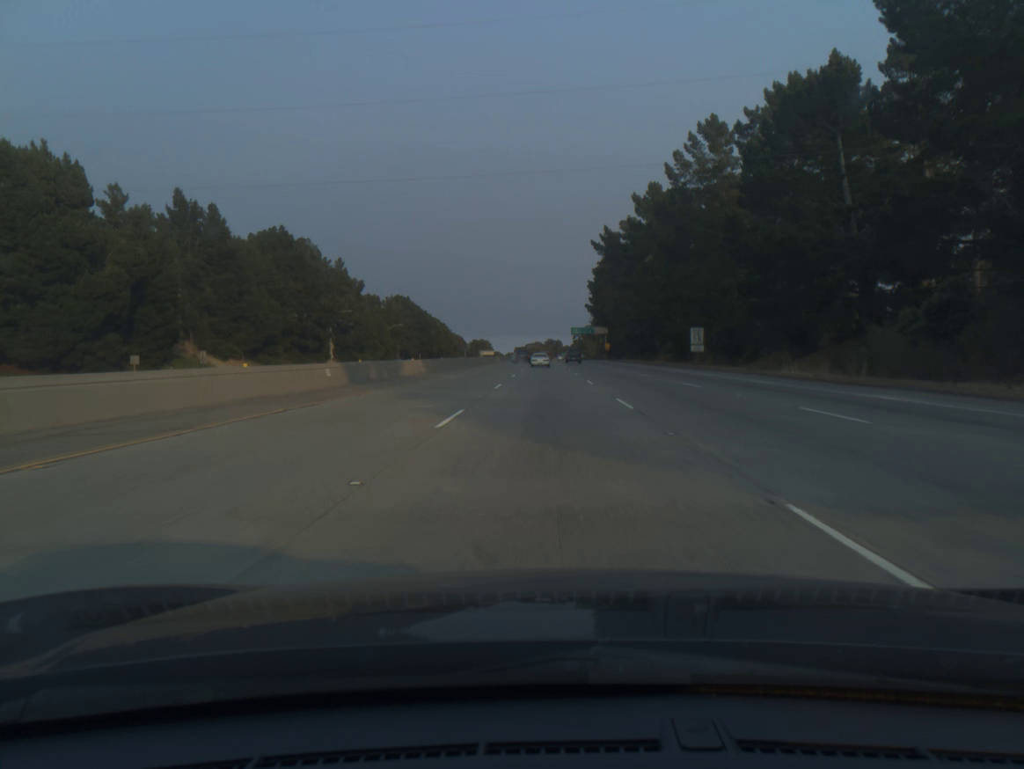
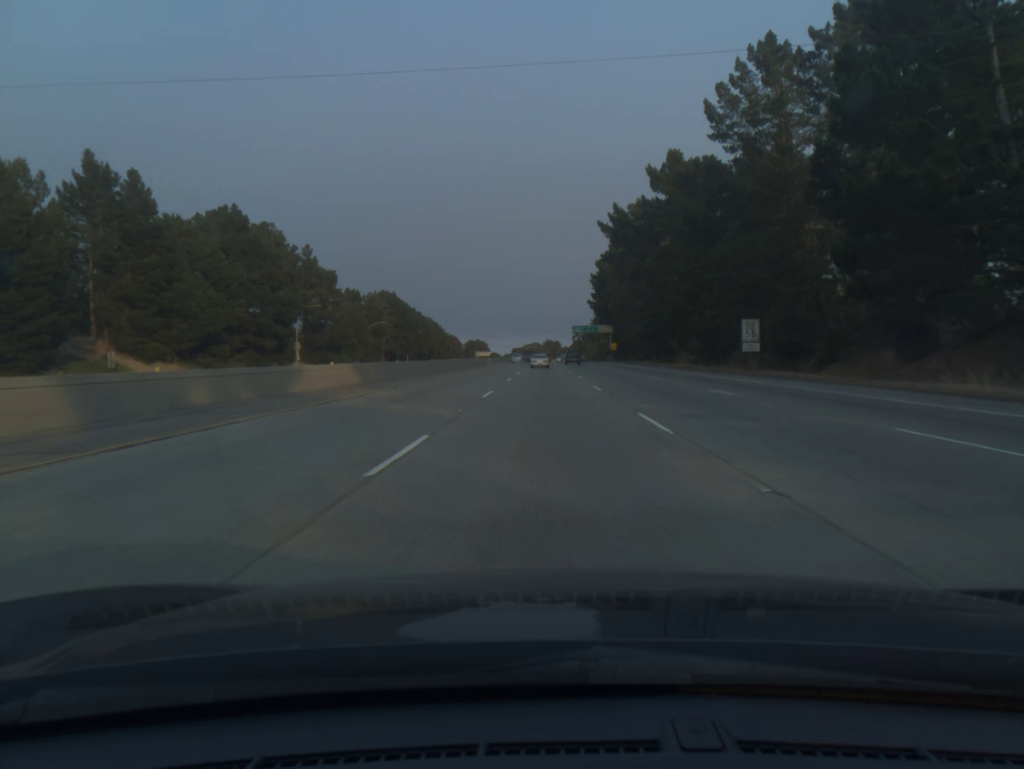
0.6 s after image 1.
(0.0, +19.7) m; 0°
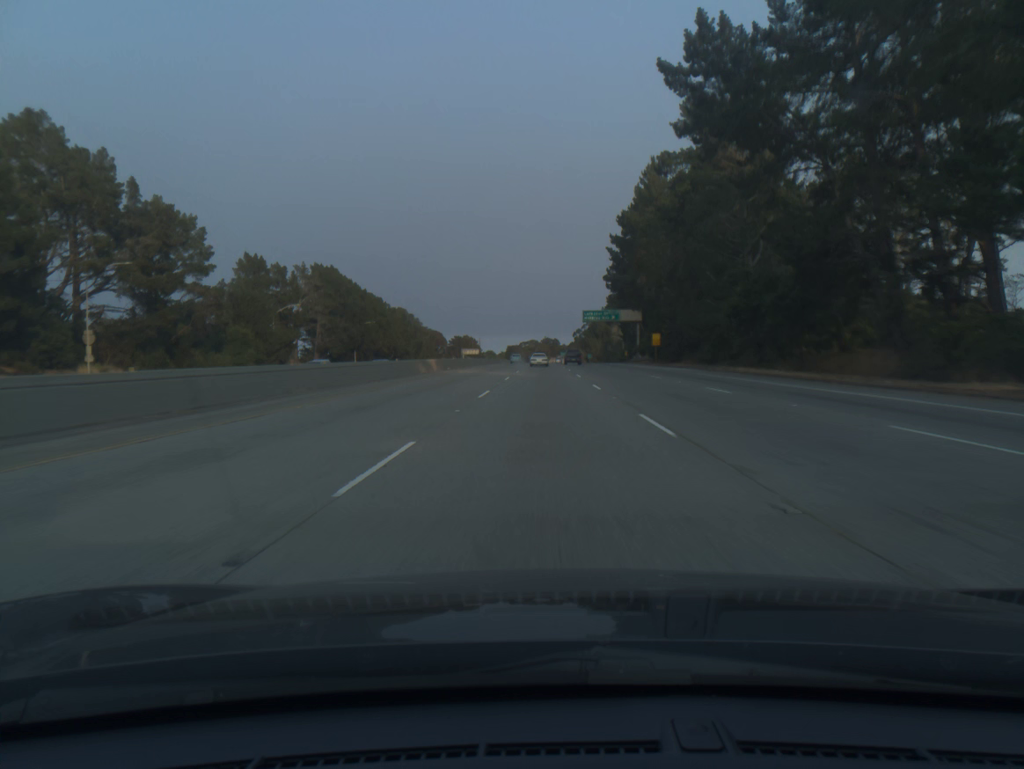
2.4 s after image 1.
(+0.1, +58.9) m; 0°
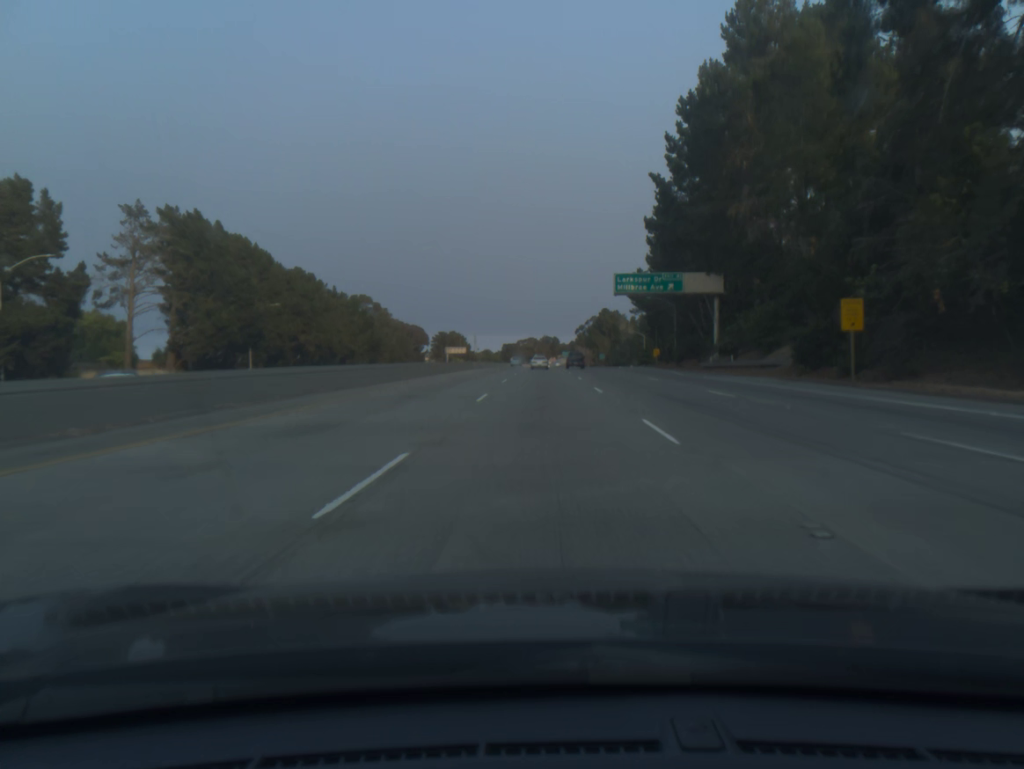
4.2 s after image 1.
(0.0, +58.9) m; 0°
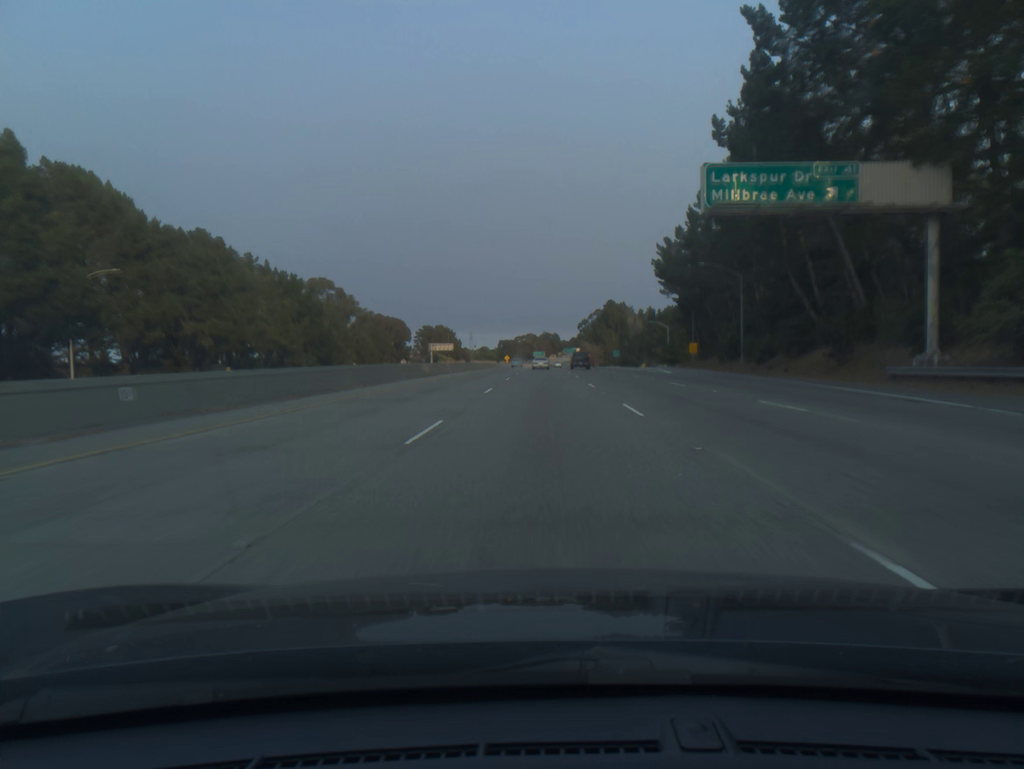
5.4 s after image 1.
(0.0, +39.3) m; 0°
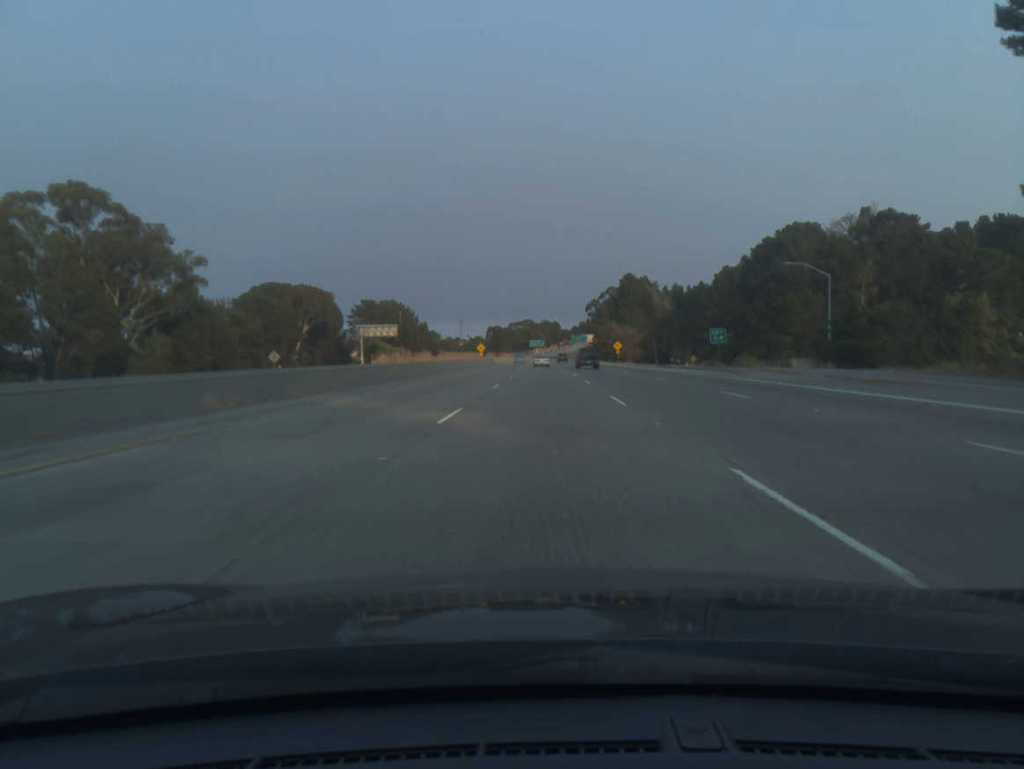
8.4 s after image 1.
(+0.2, +98.5) m; 0°
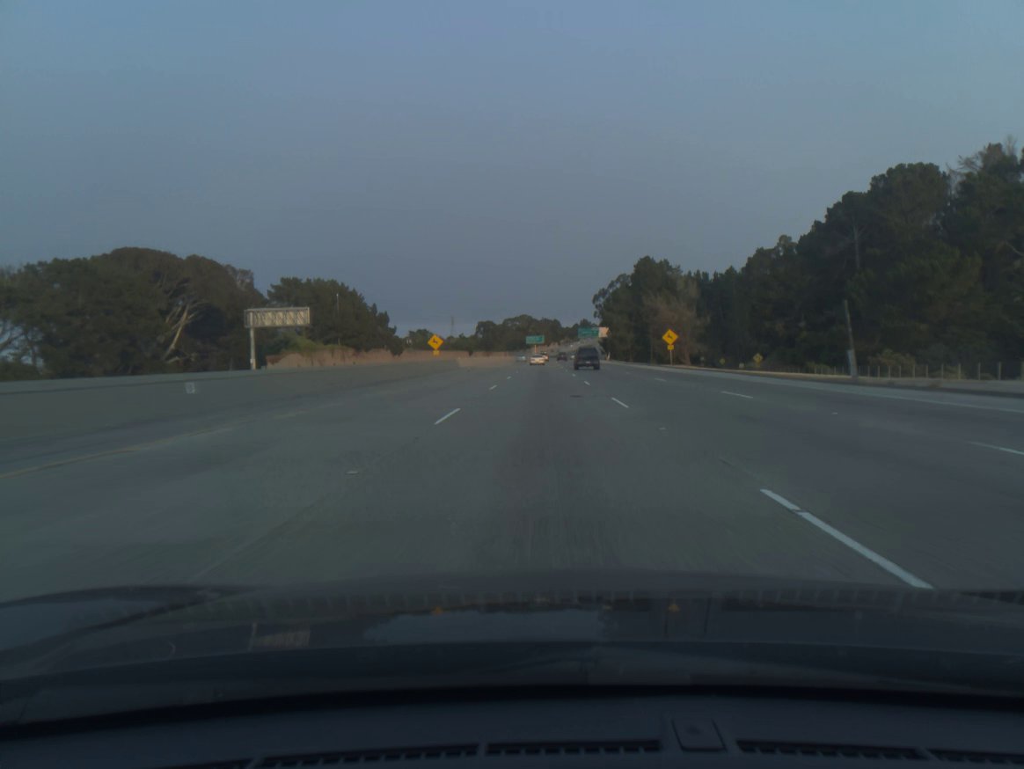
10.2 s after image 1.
(0.0, +59.4) m; 0°
